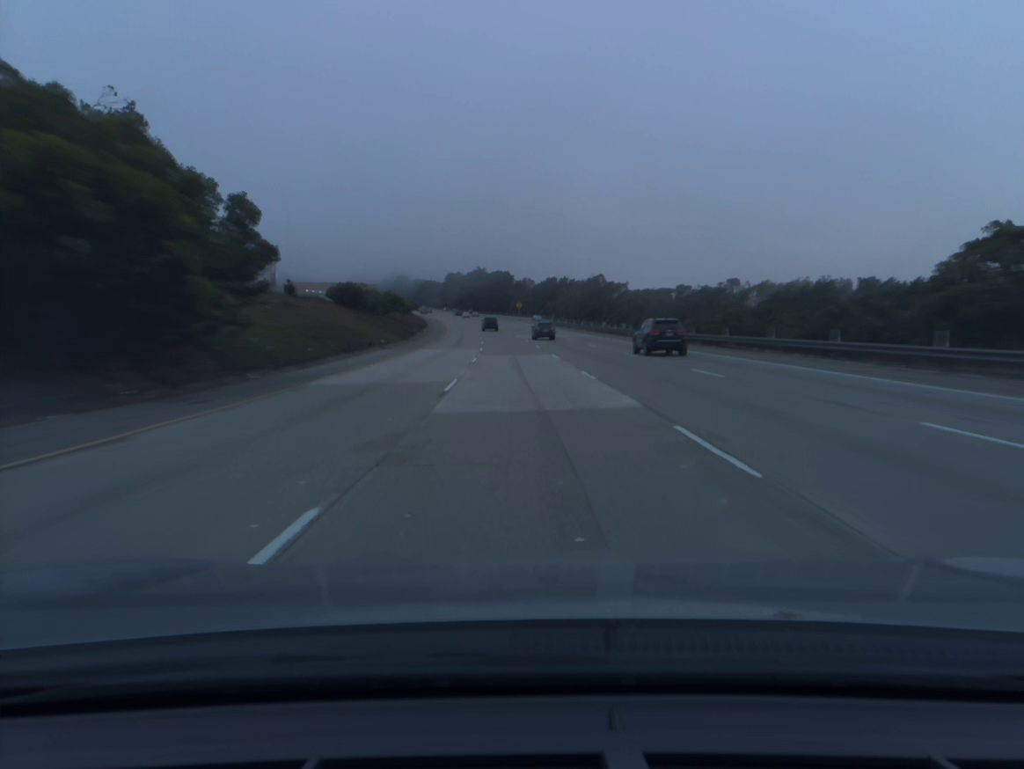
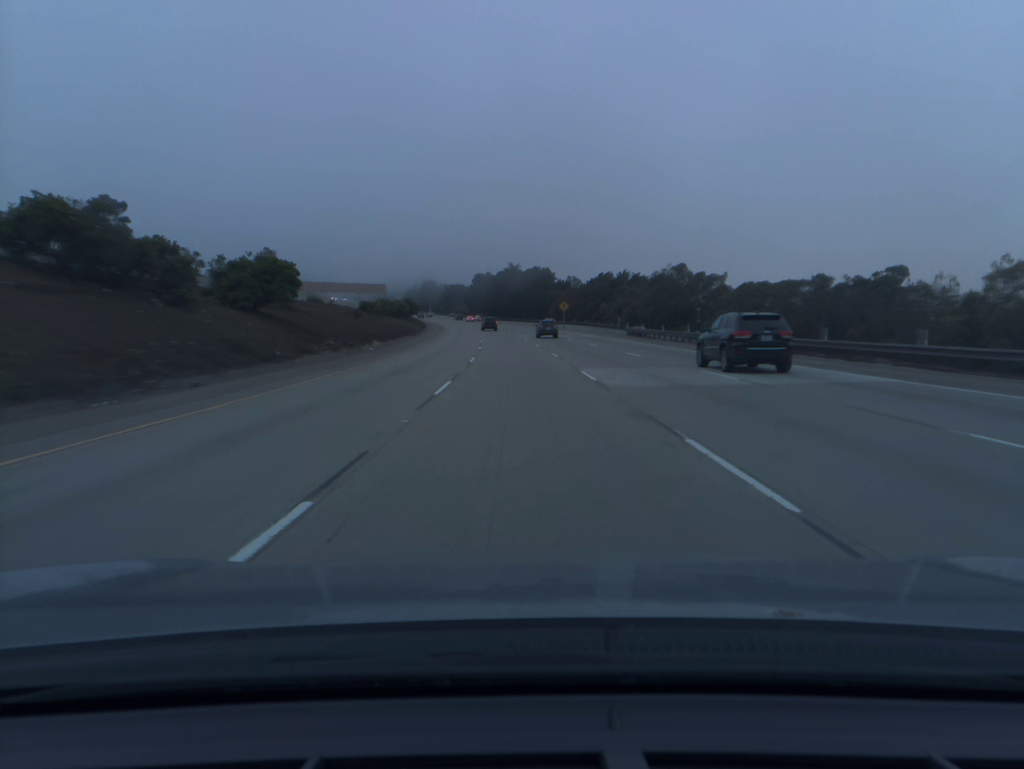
(-1.4, +59.4) m; -3°
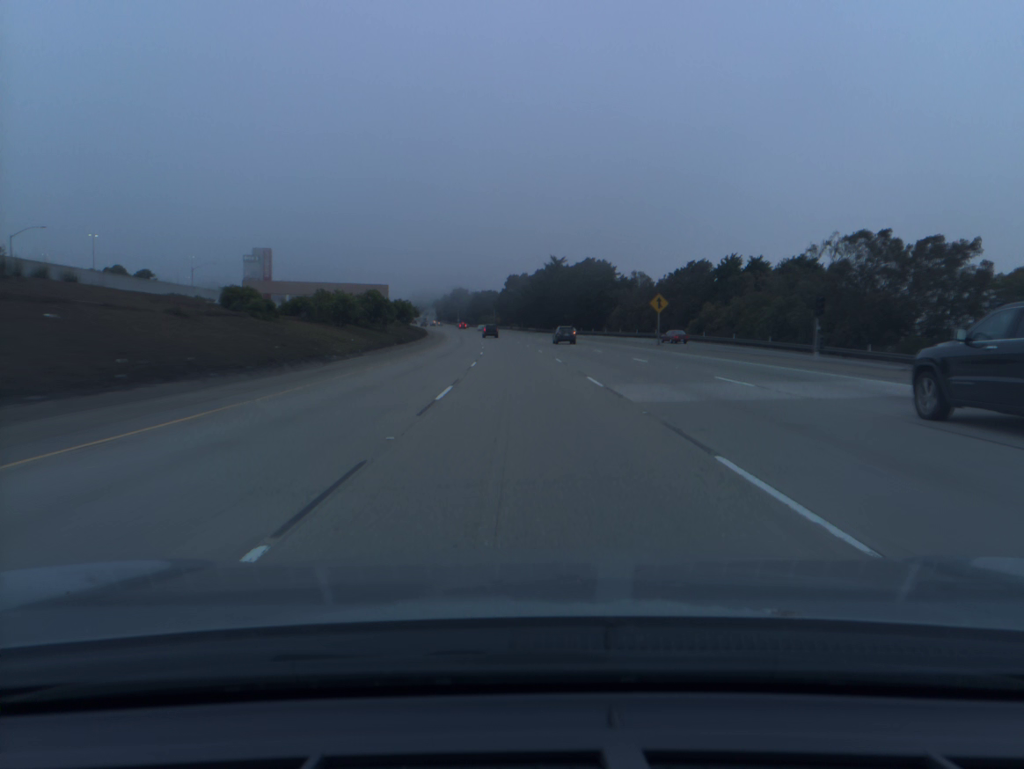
(-1.6, +59.4) m; -3°
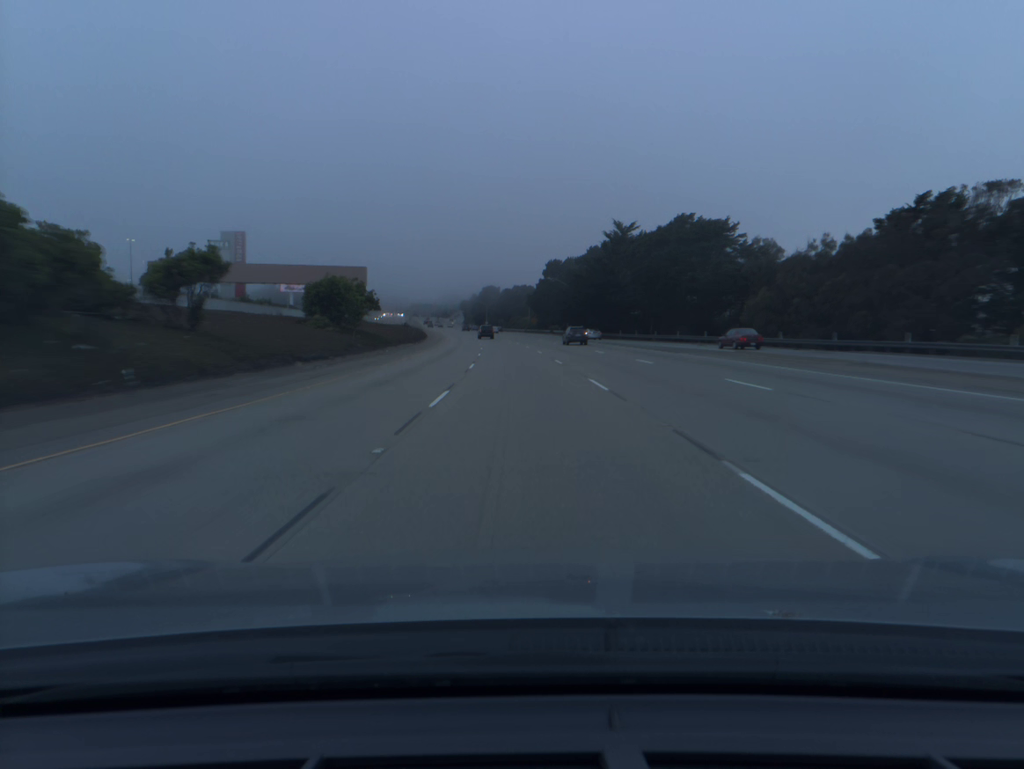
(-1.3, +59.2) m; -3°
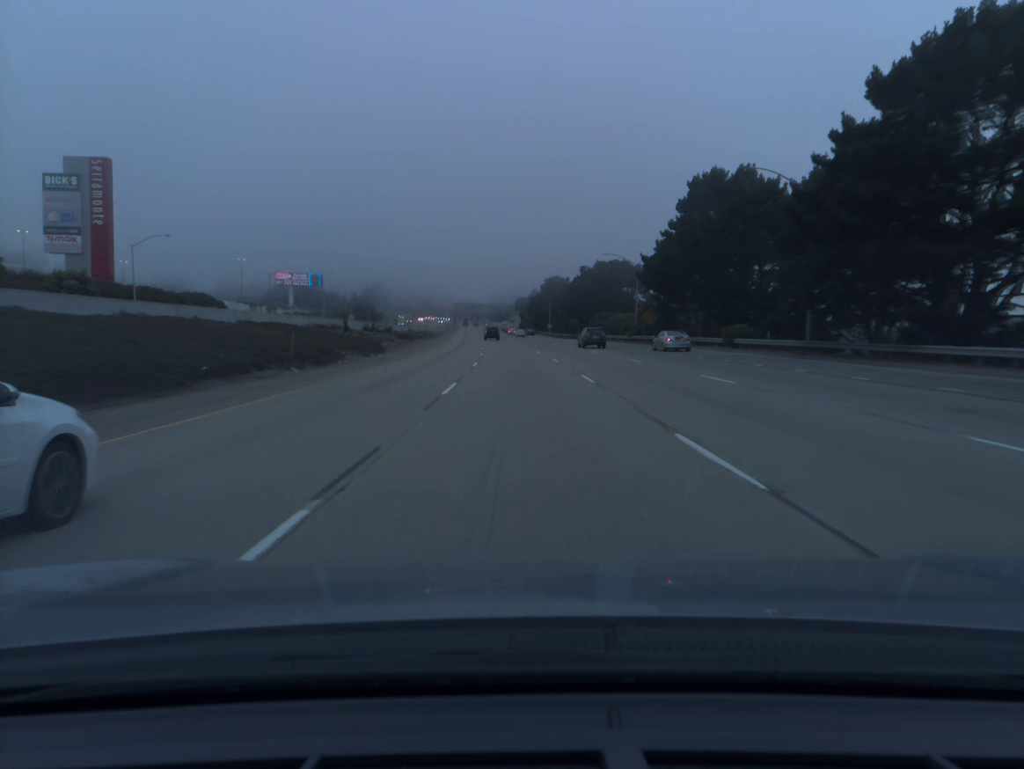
(-4.1, +99.1) m; -5°
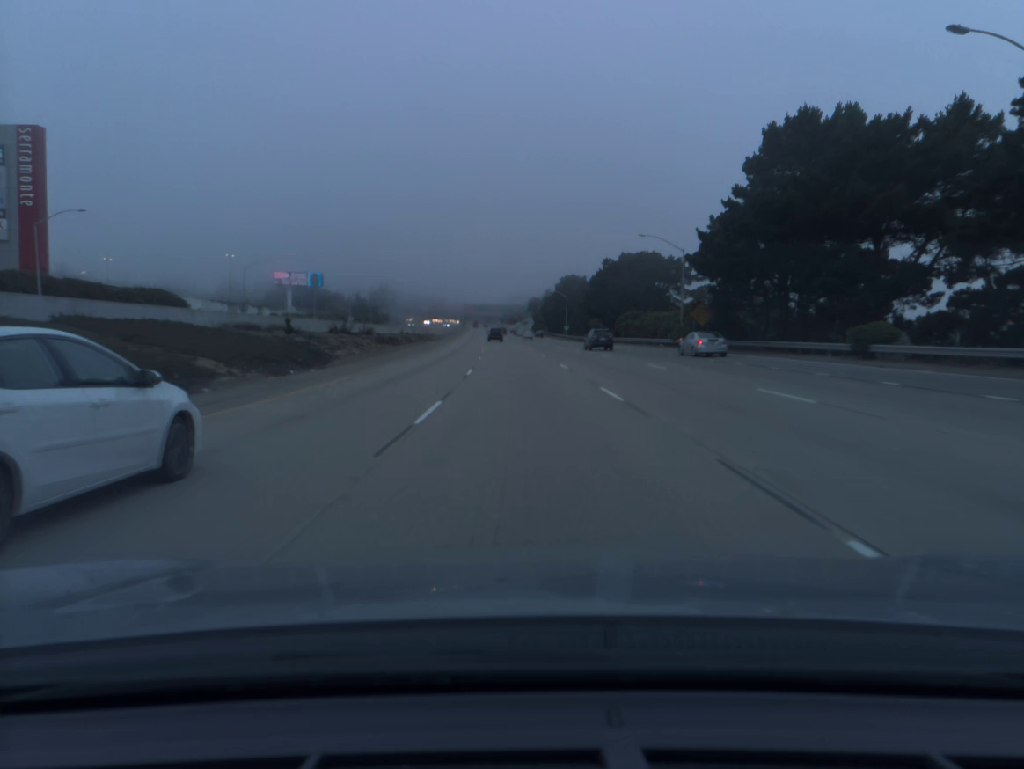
(-0.2, +20.0) m; -1°
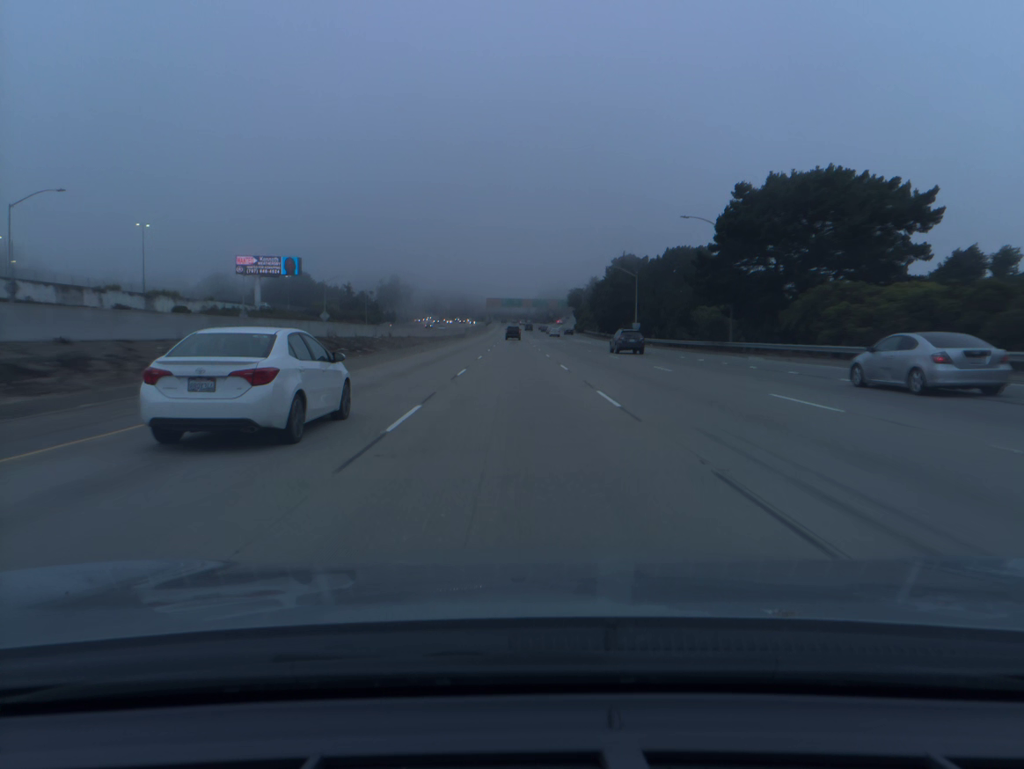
(-1.2, +59.9) m; -2°
